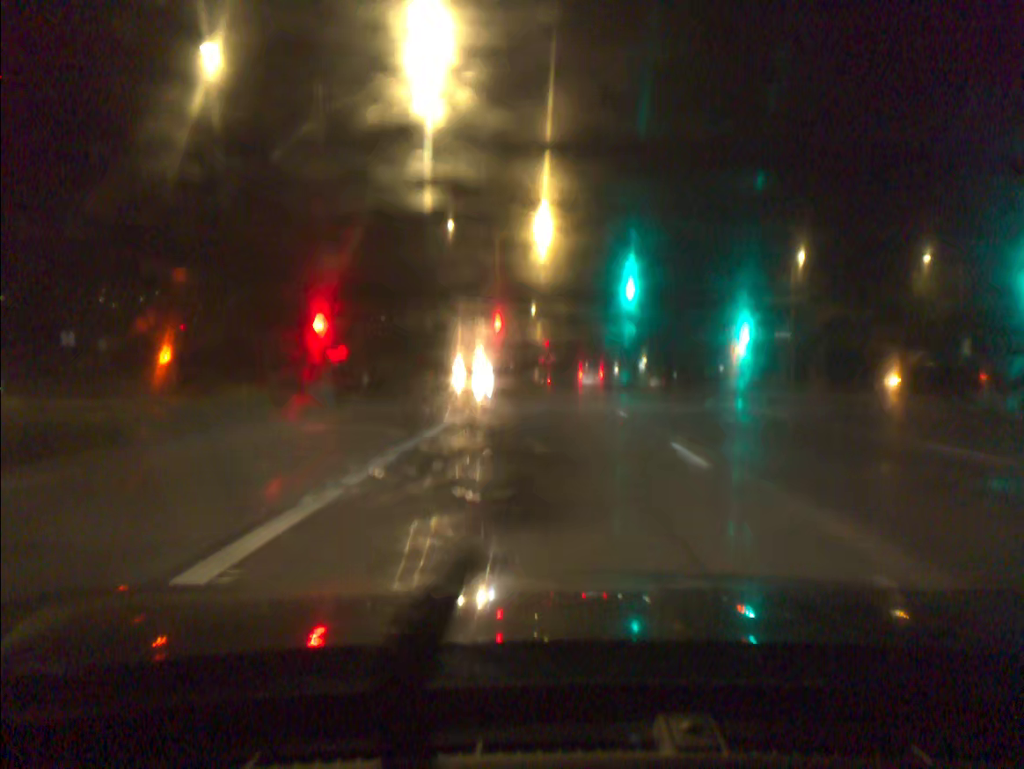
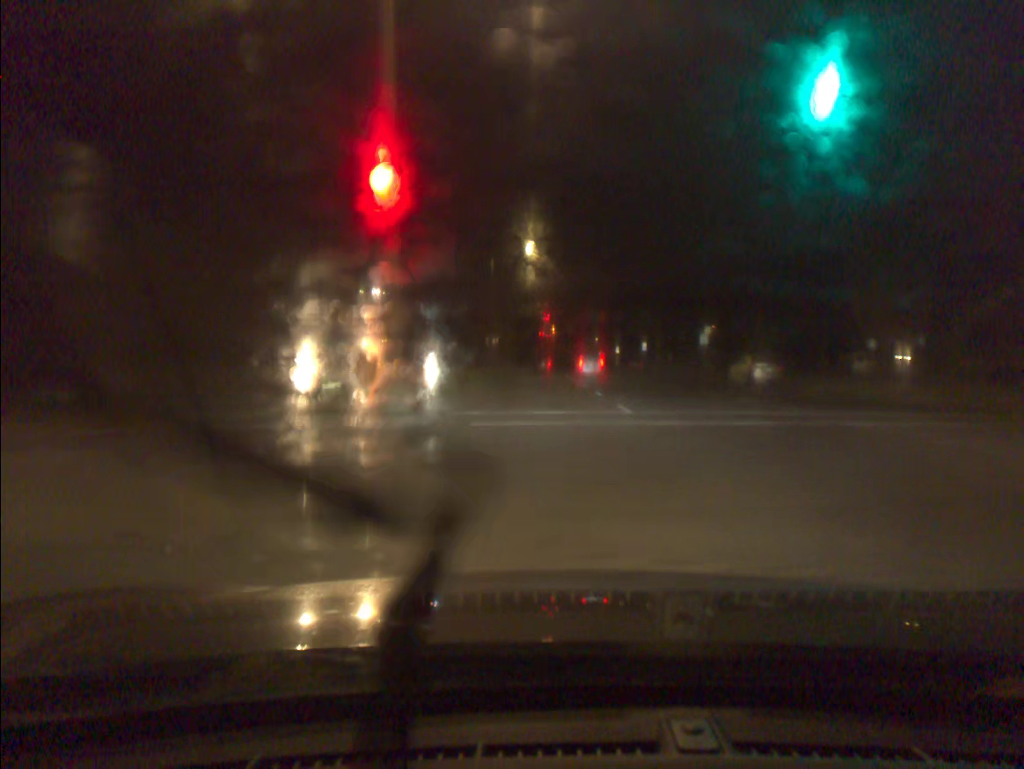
(0.0, +34.3) m; 0°
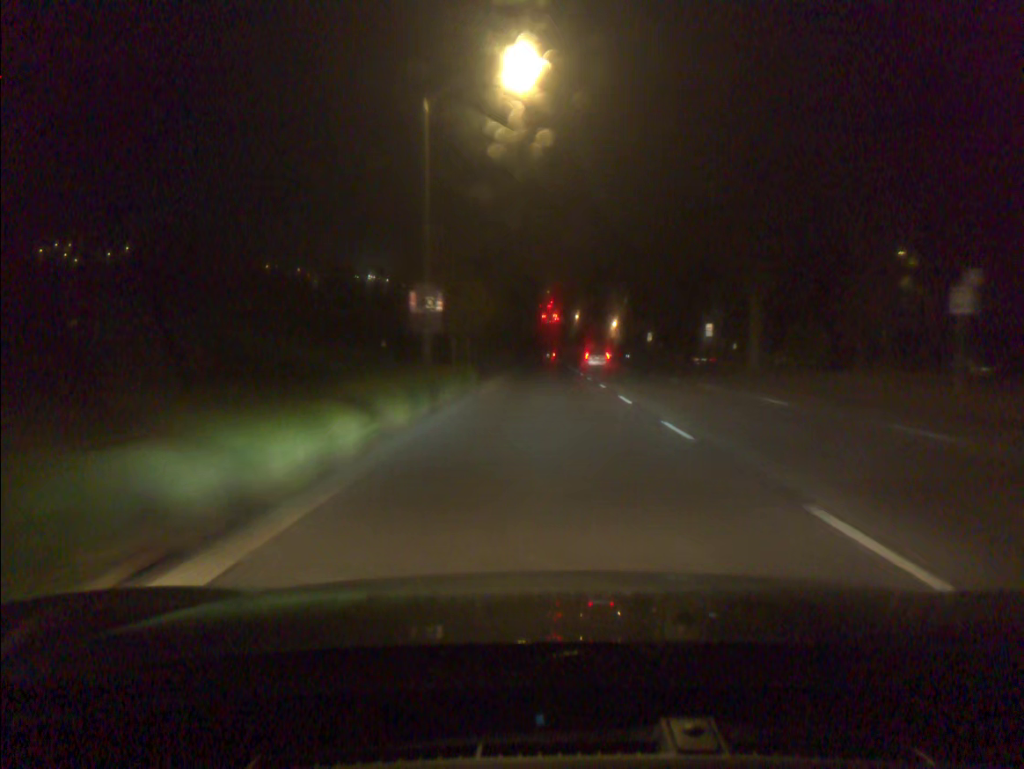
(-0.2, +34.7) m; 0°
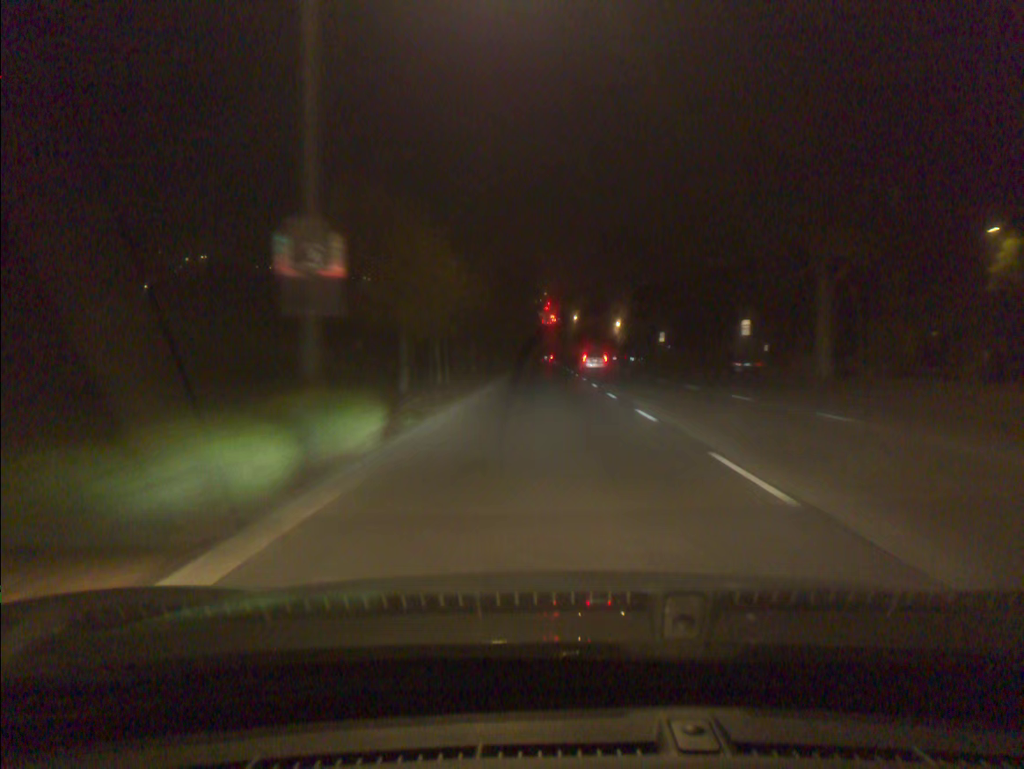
(0.0, +11.6) m; 0°
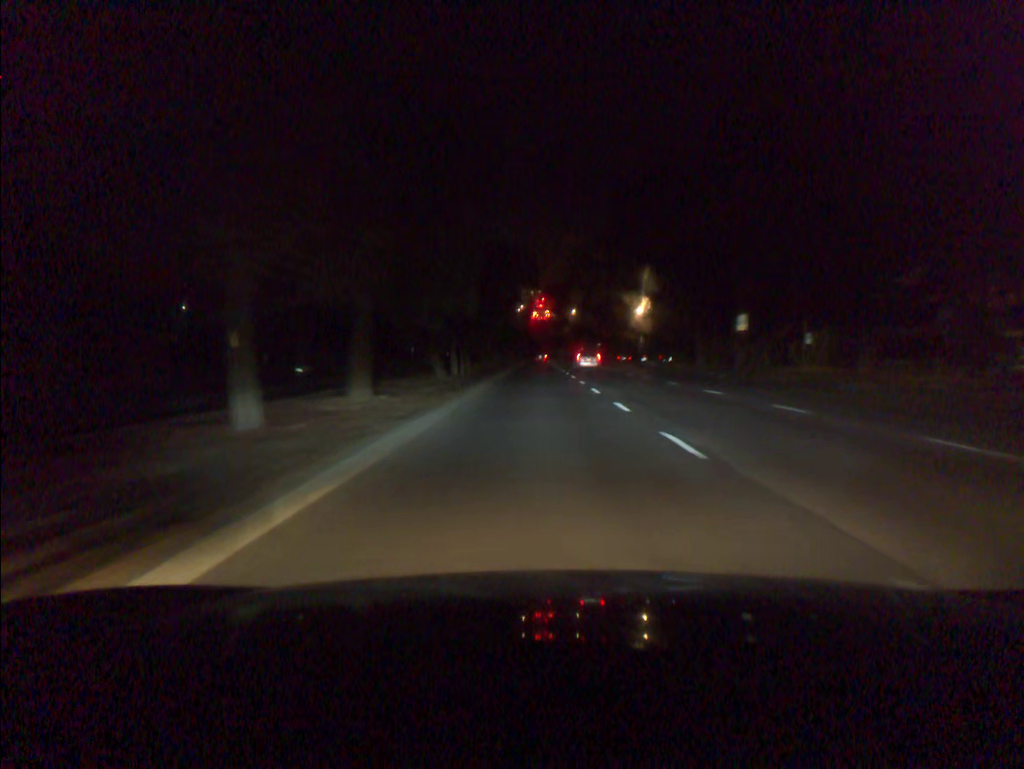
(+0.2, +34.7) m; 0°
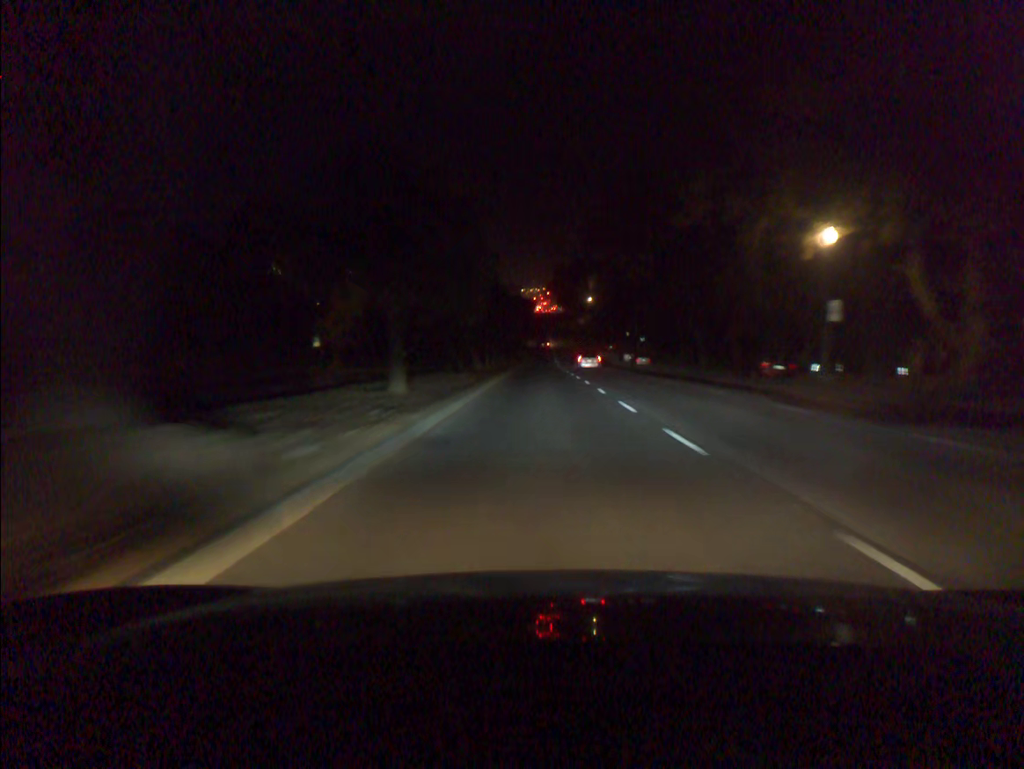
(-0.4, +57.7) m; 0°
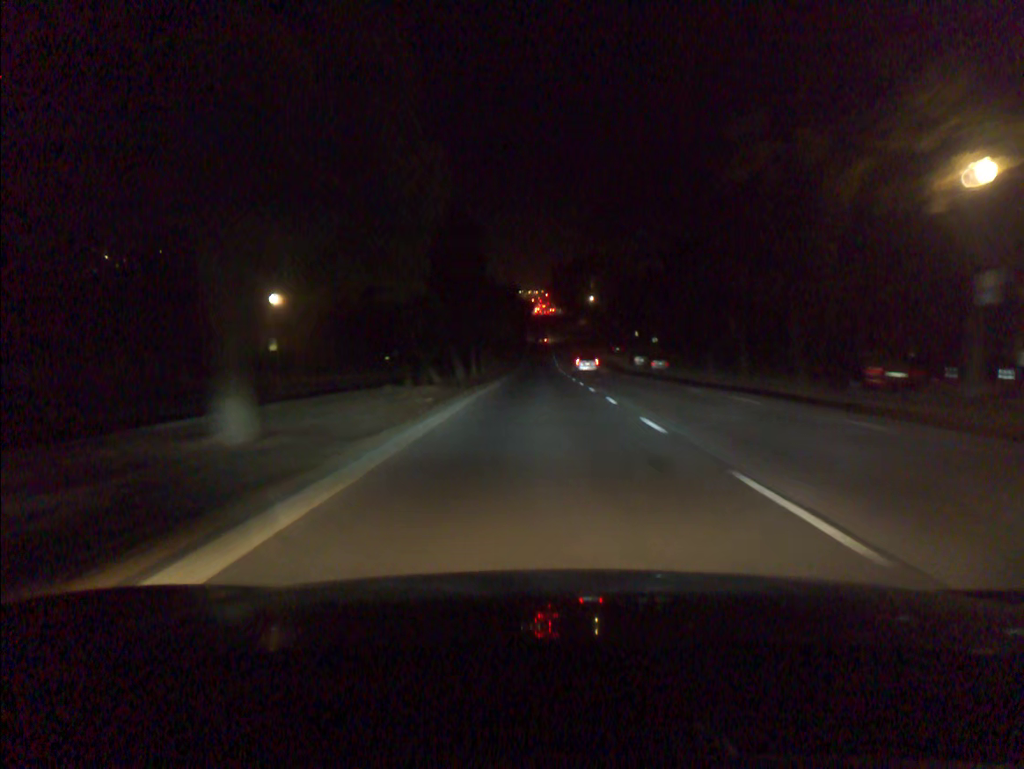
(0.0, +11.5) m; 0°
